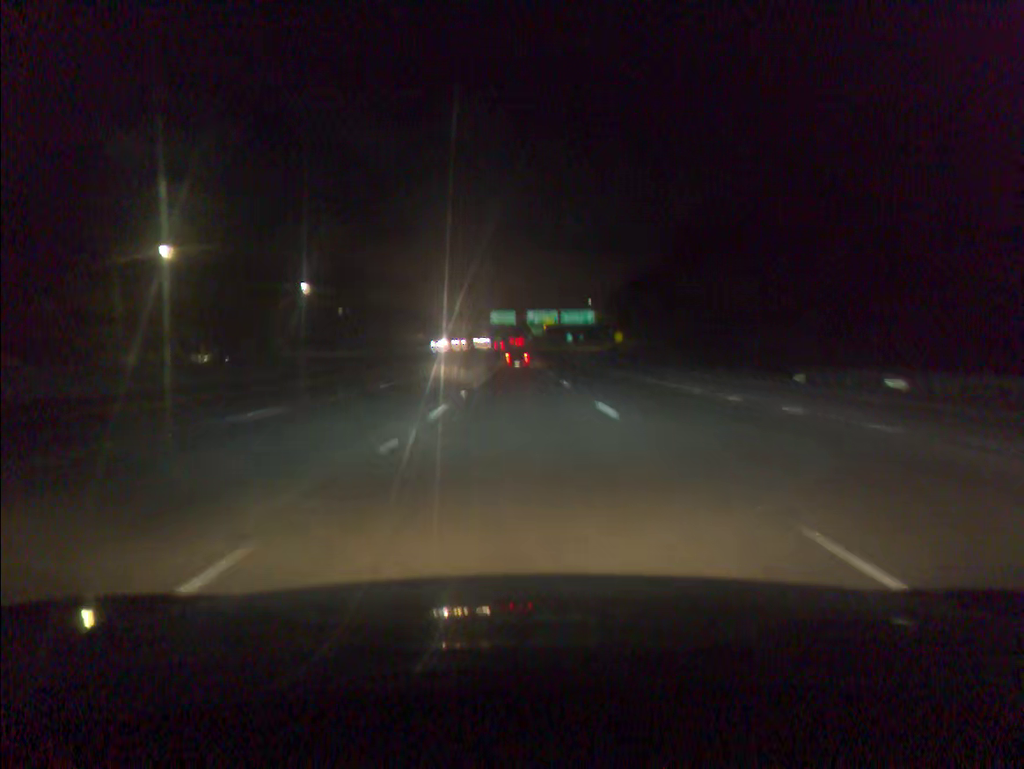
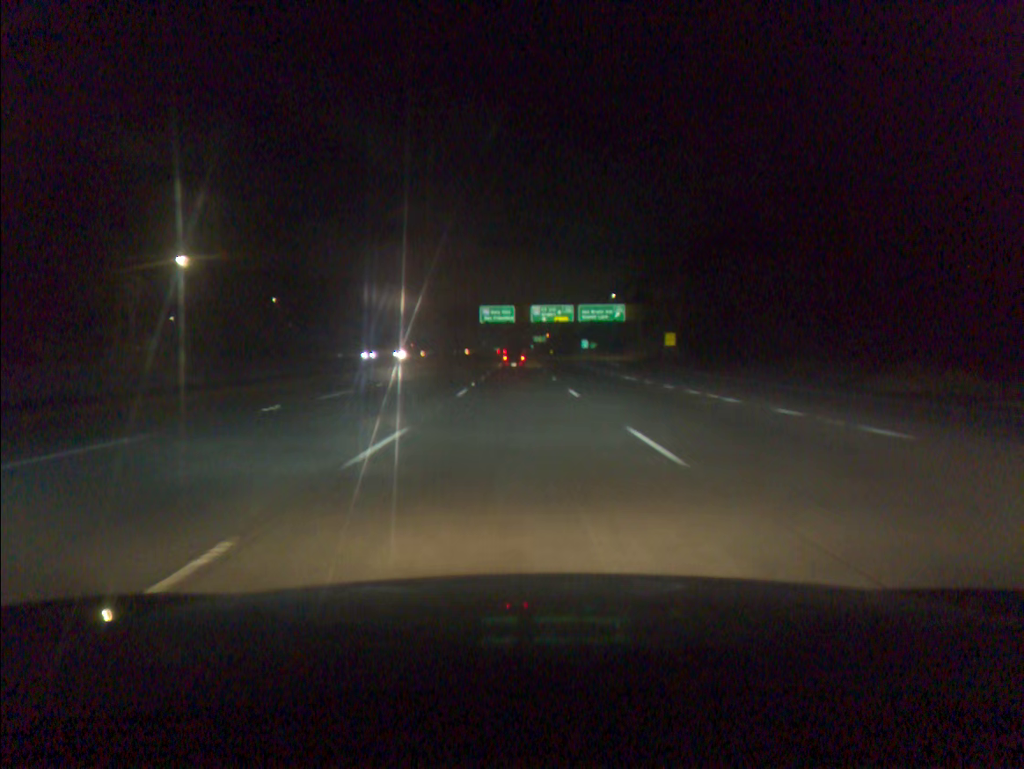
(+0.1, +50.1) m; 0°
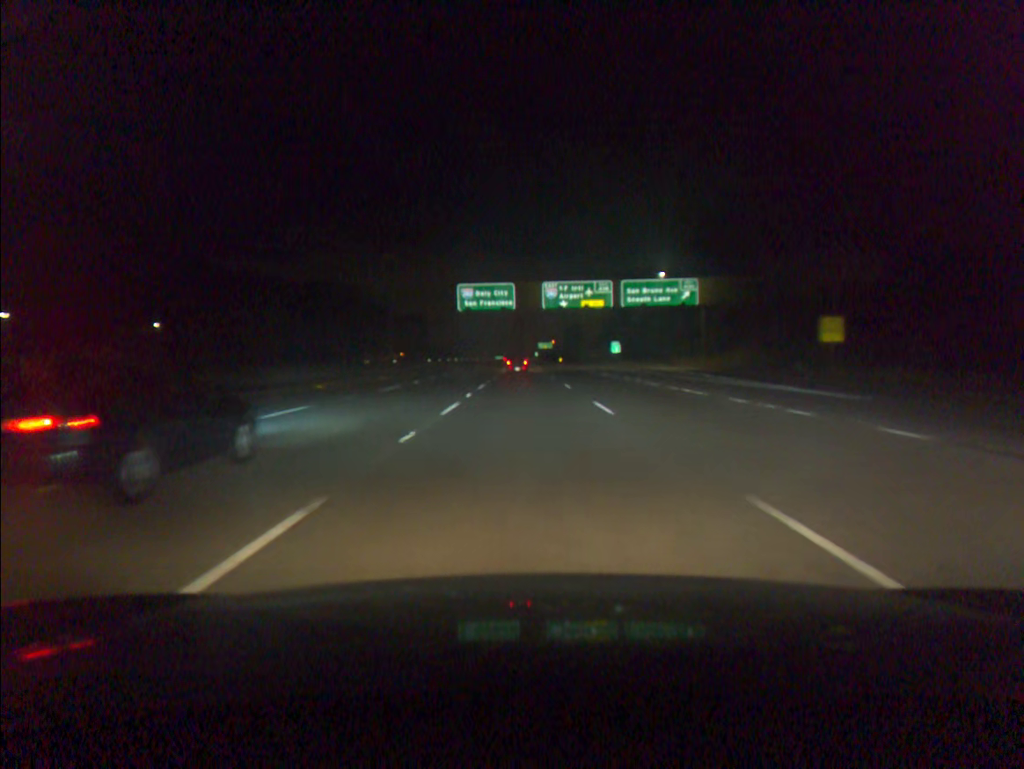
(-0.2, +50.2) m; 0°
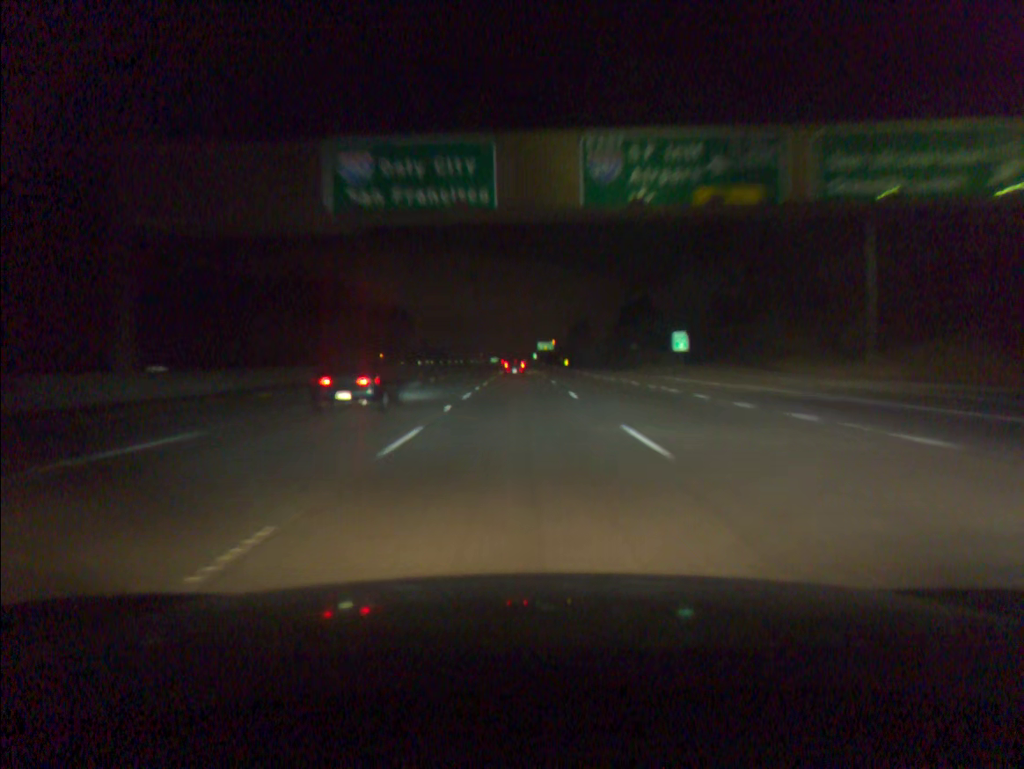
(+0.2, +50.7) m; 0°
